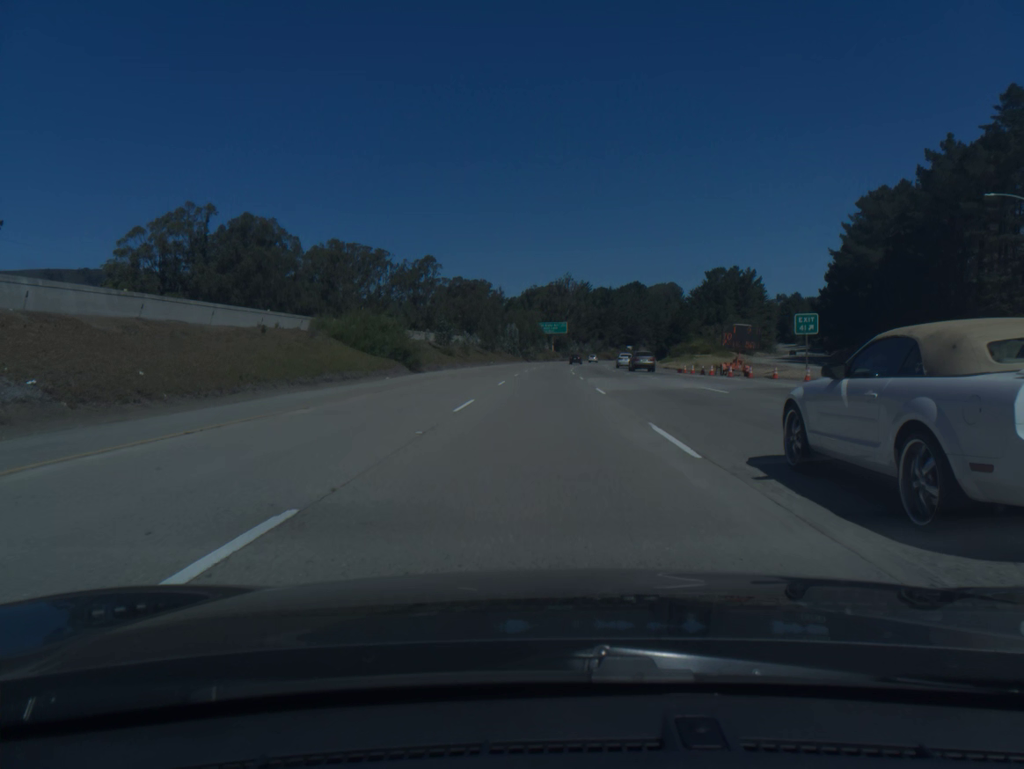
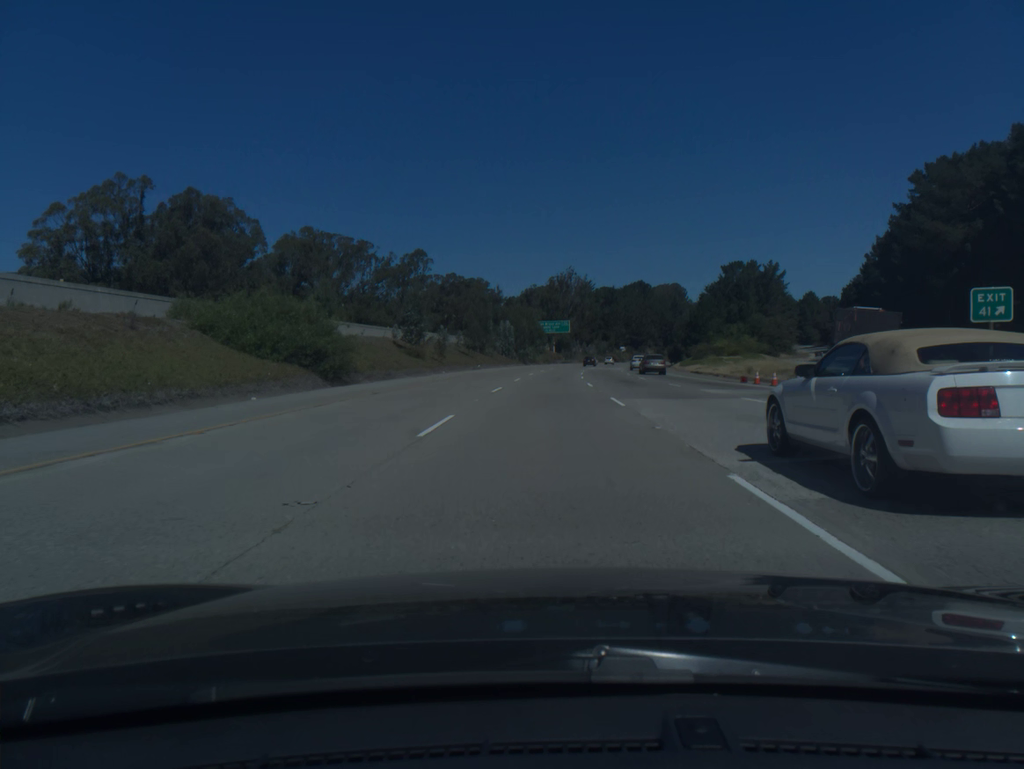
(0.0, +19.8) m; 0°
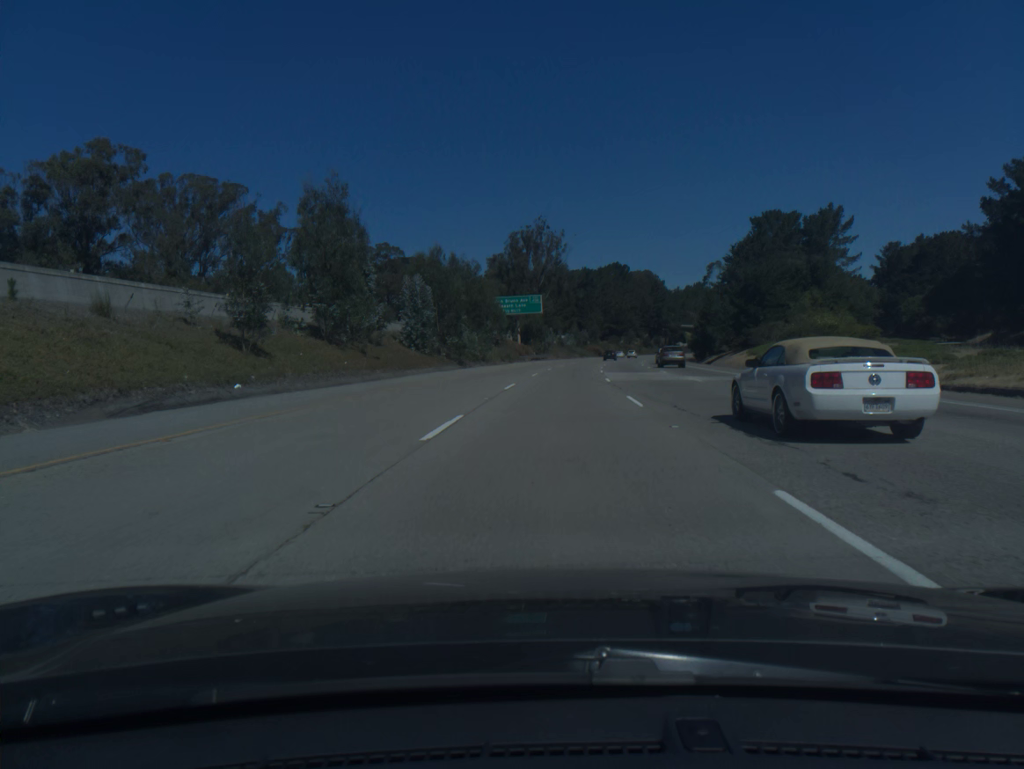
(+0.8, +59.3) m; +2°
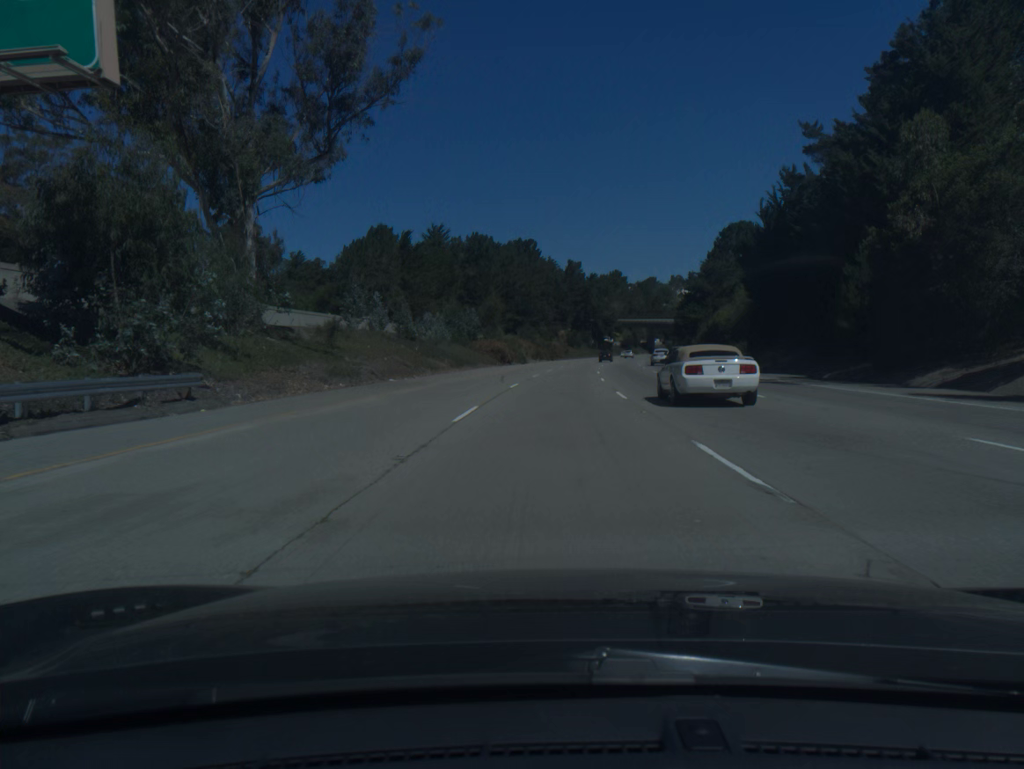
(+6.3, +98.7) m; +7°
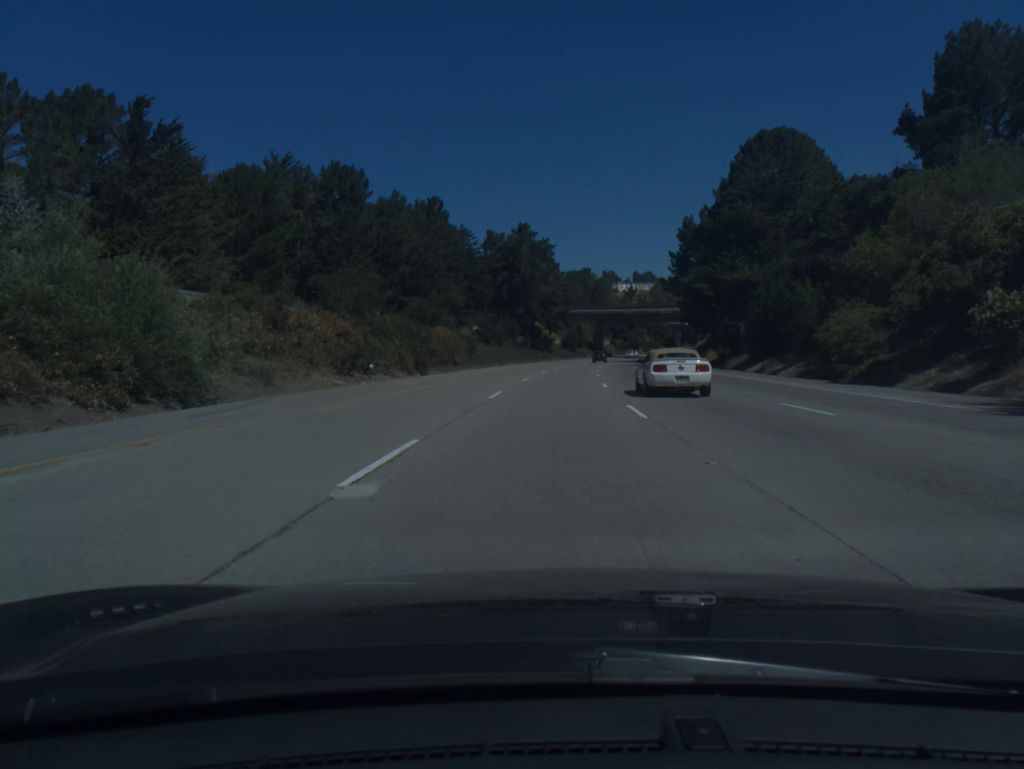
(+3.9, +79.3) m; +5°
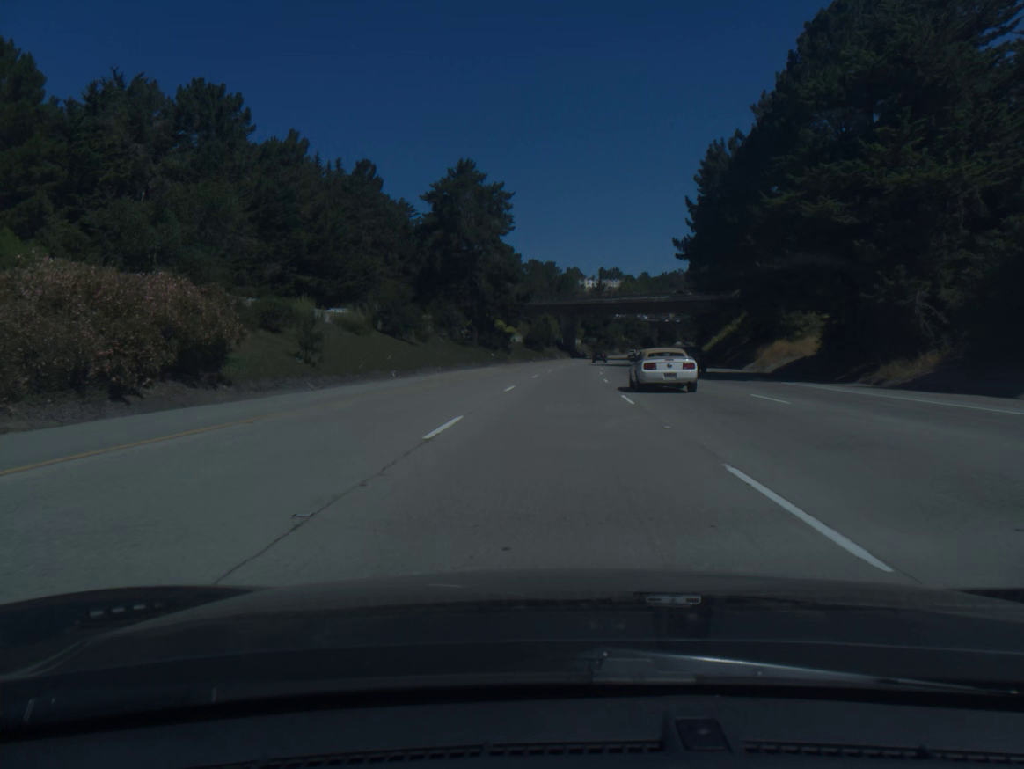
(+0.9, +39.7) m; +3°
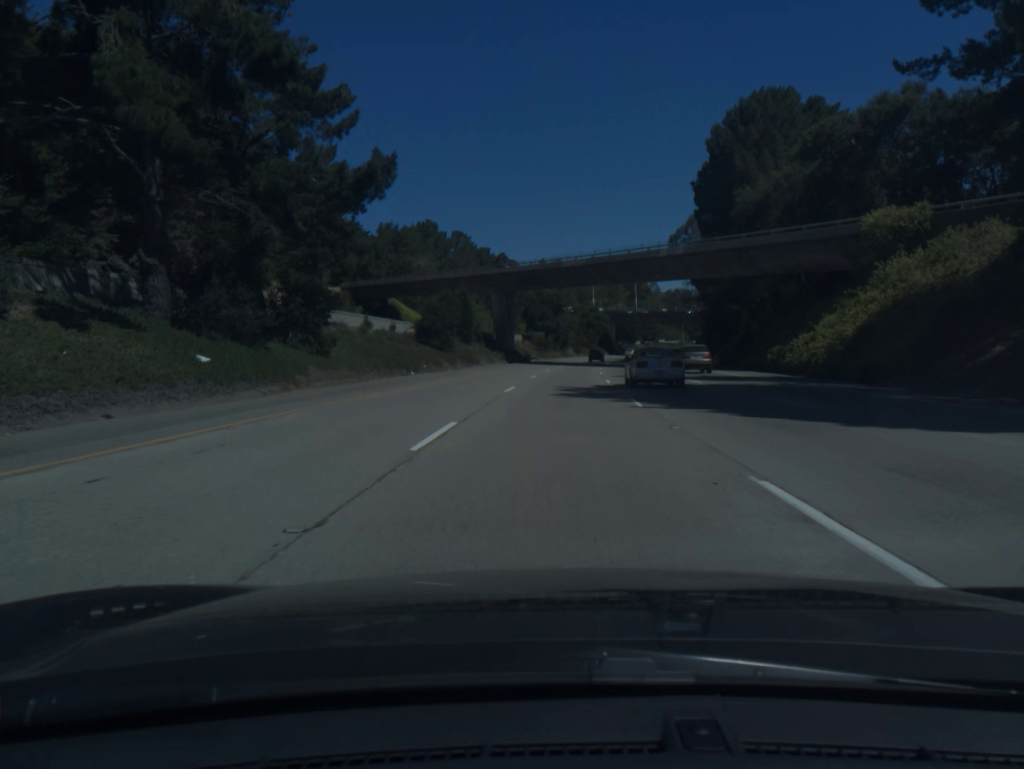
(+2.2, +59.5) m; +4°
